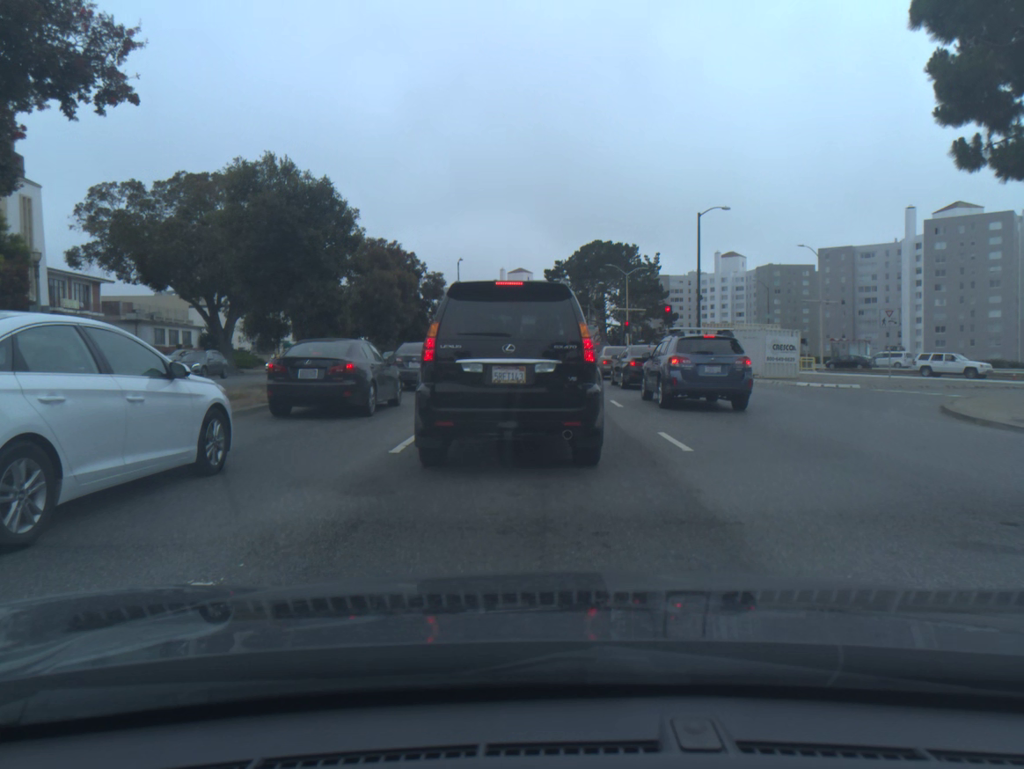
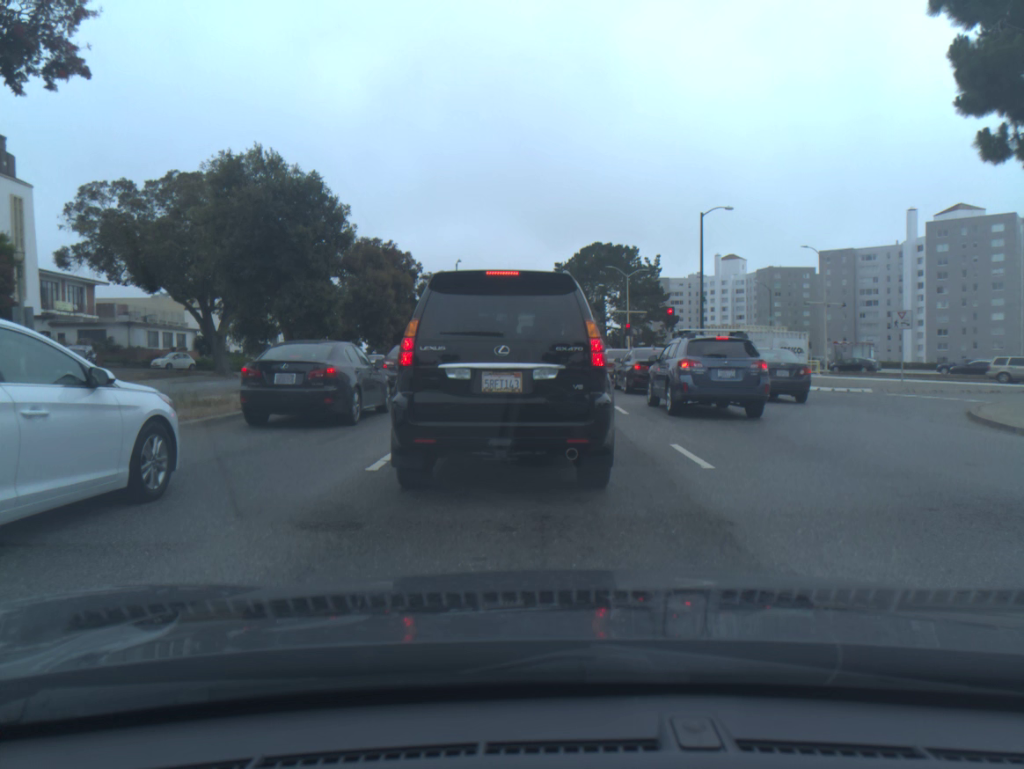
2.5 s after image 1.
(0.0, +1.3) m; 0°
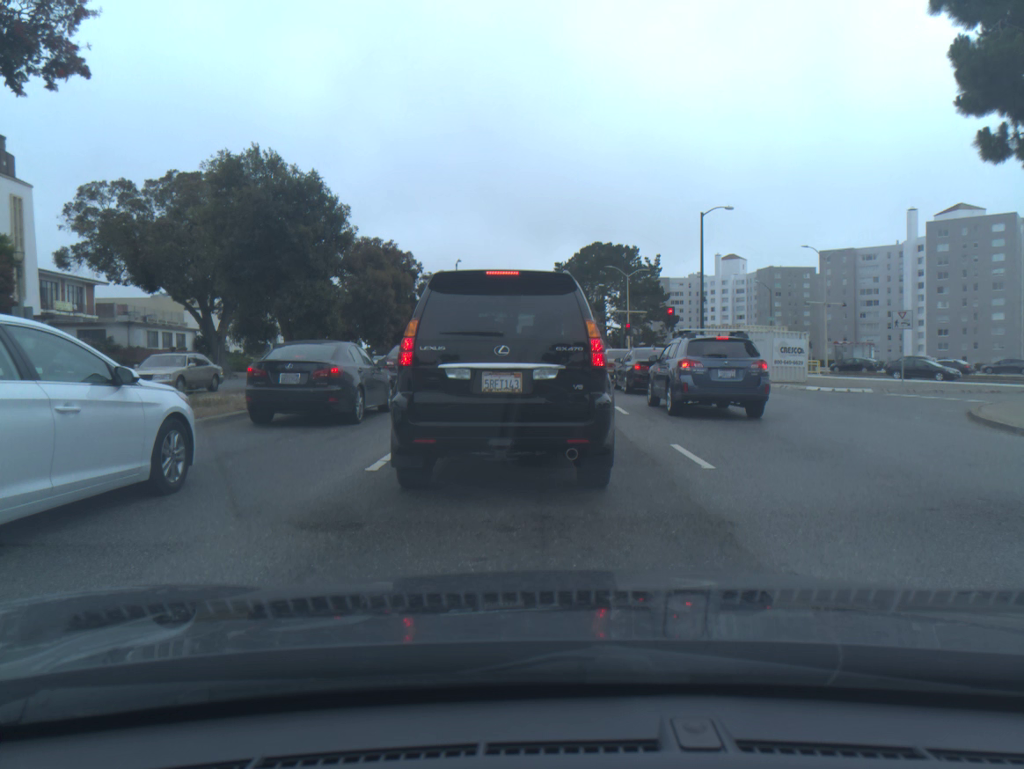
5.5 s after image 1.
(0.0, 0.0) m; 0°
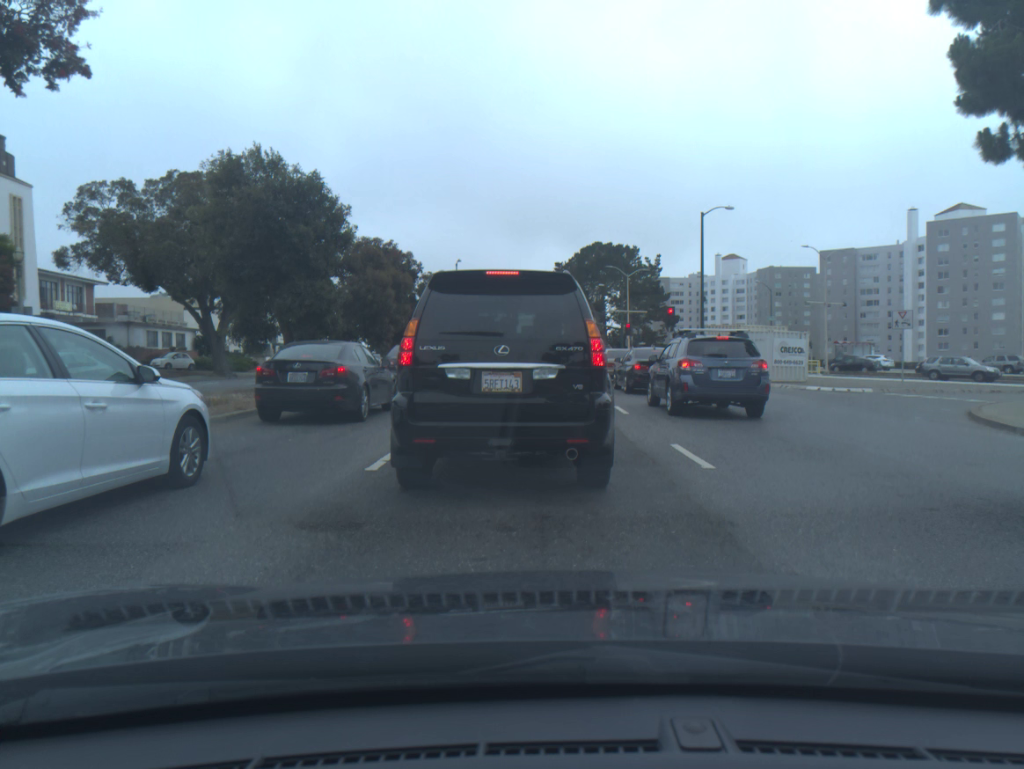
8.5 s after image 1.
(0.0, 0.0) m; 0°
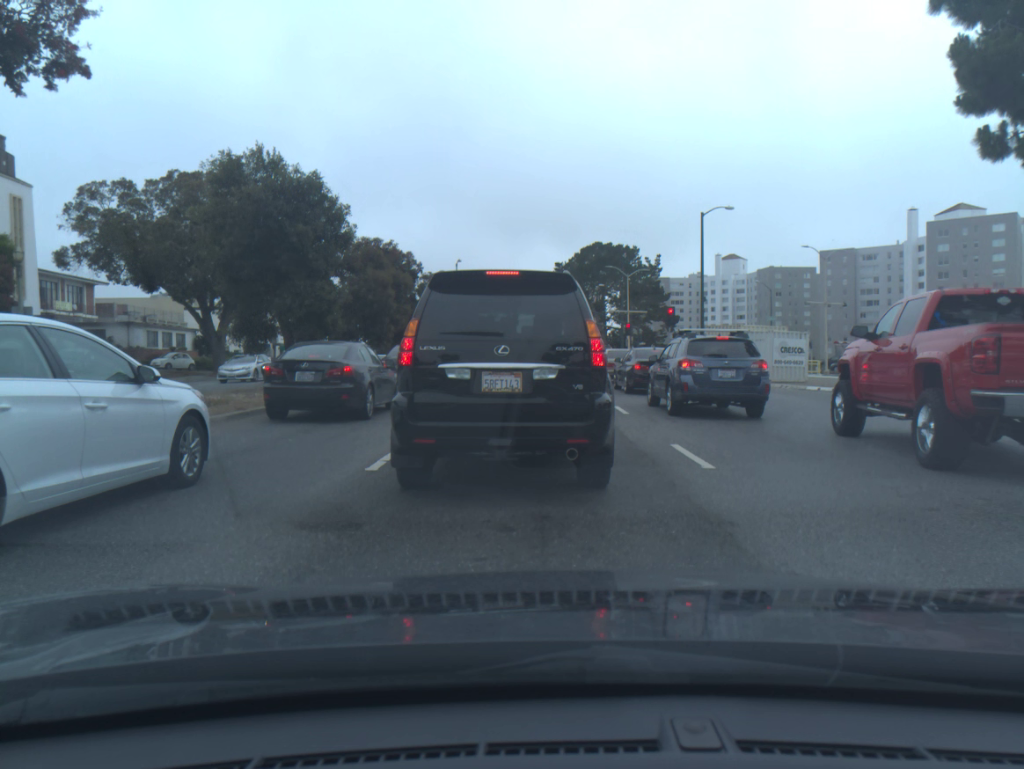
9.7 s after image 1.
(0.0, 0.0) m; 0°
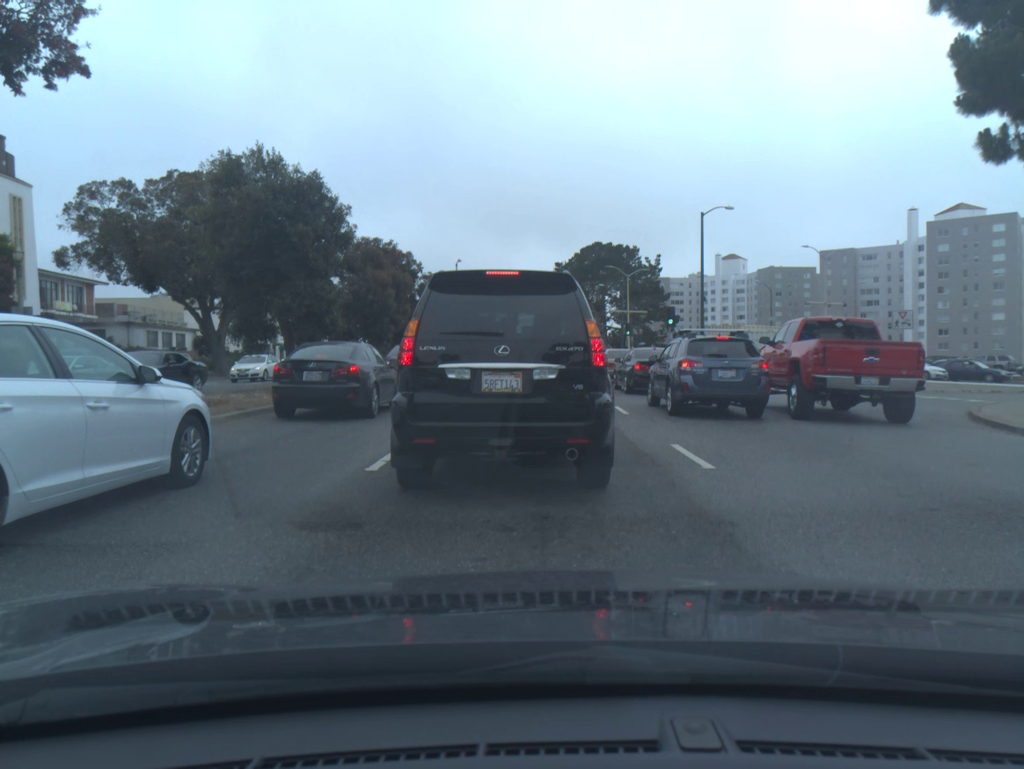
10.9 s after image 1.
(0.0, 0.0) m; 0°
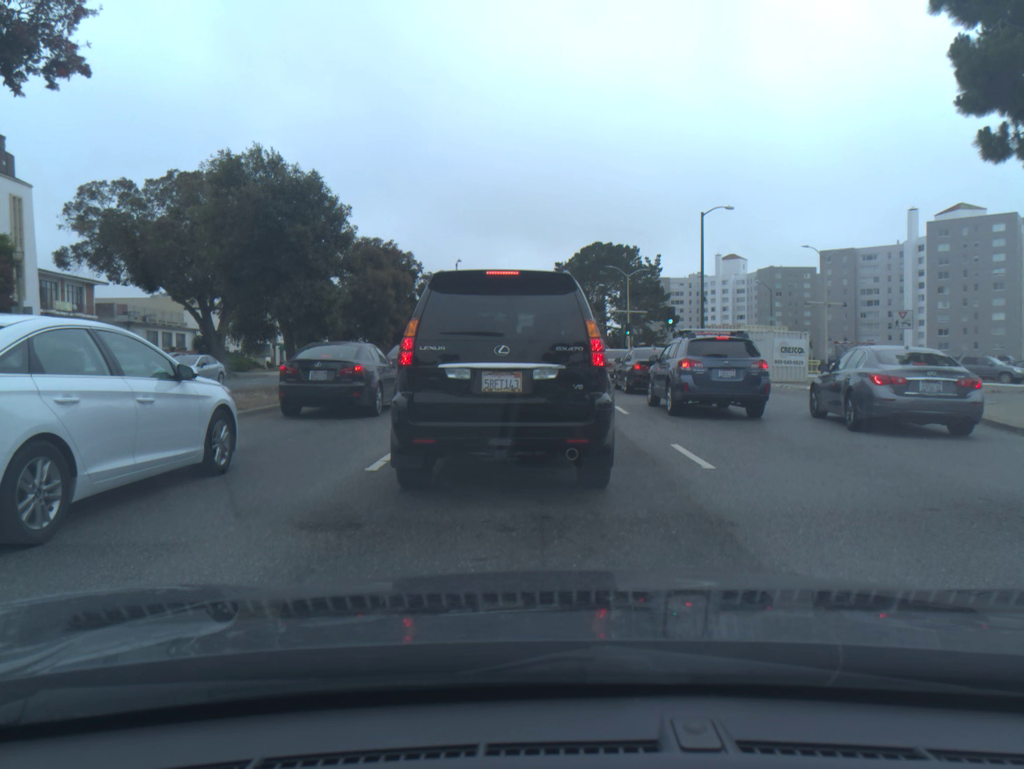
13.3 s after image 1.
(0.0, 0.0) m; 0°
